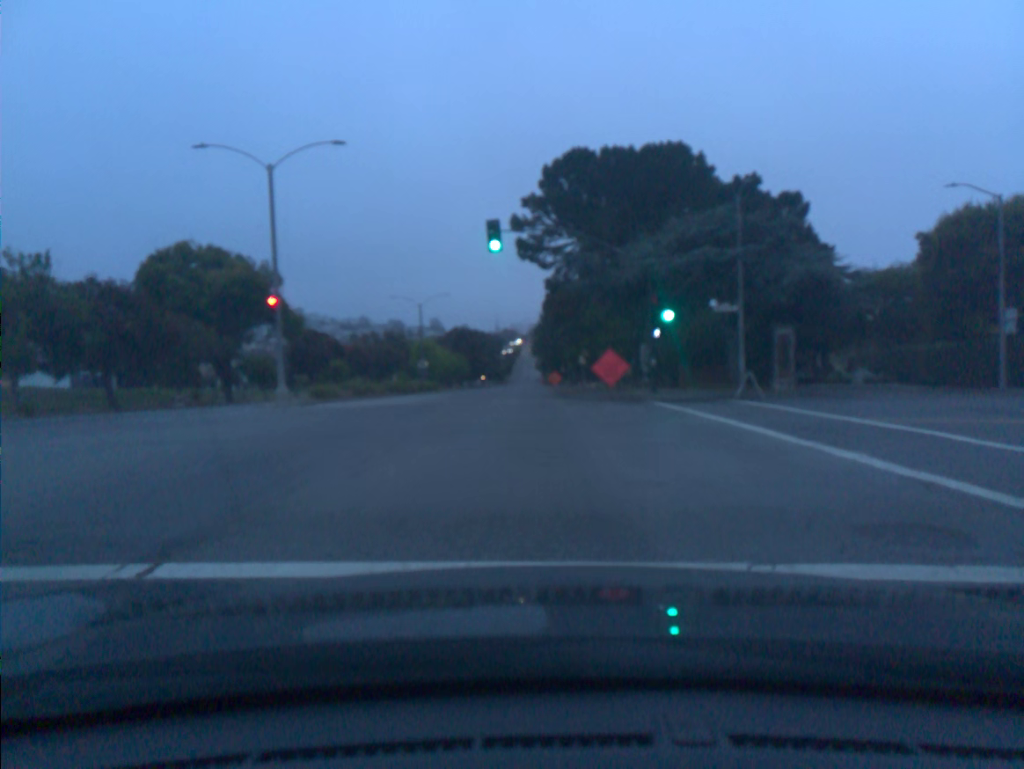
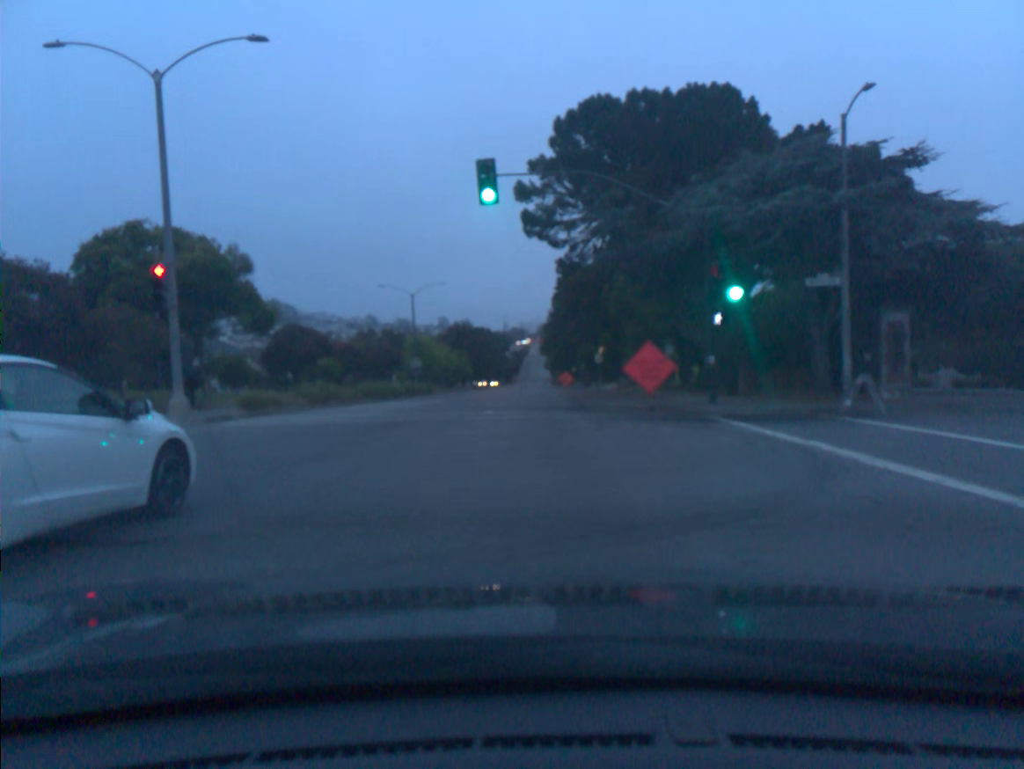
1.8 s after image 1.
(+0.2, +8.9) m; +2°
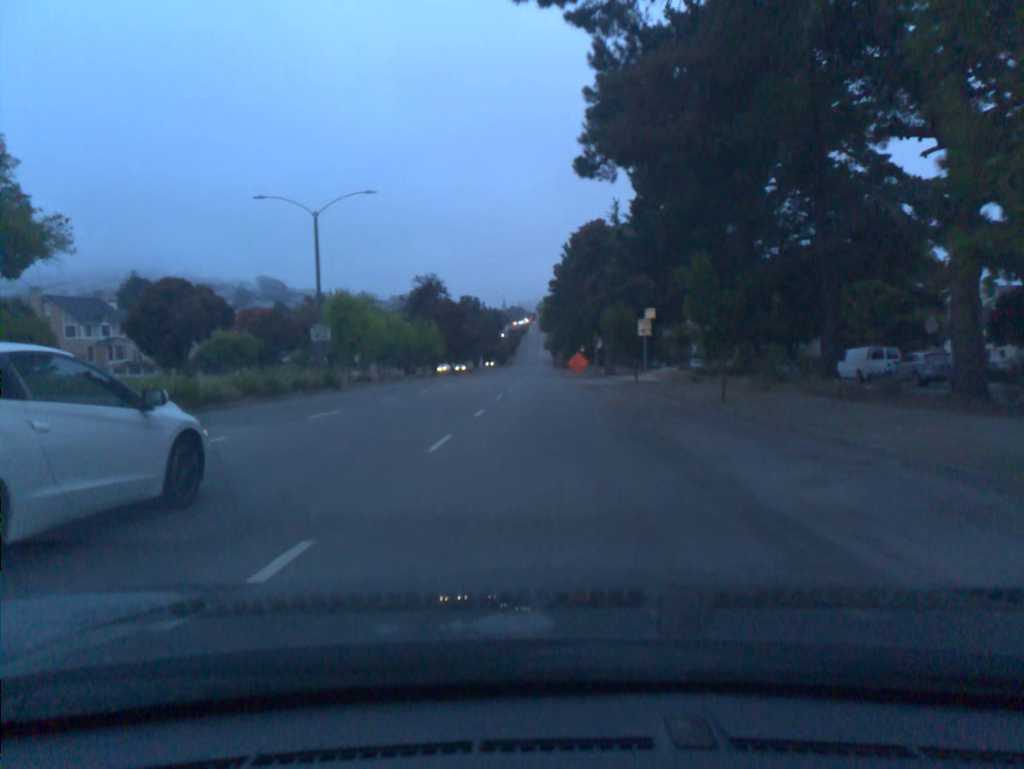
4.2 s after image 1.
(+0.2, +27.2) m; +1°
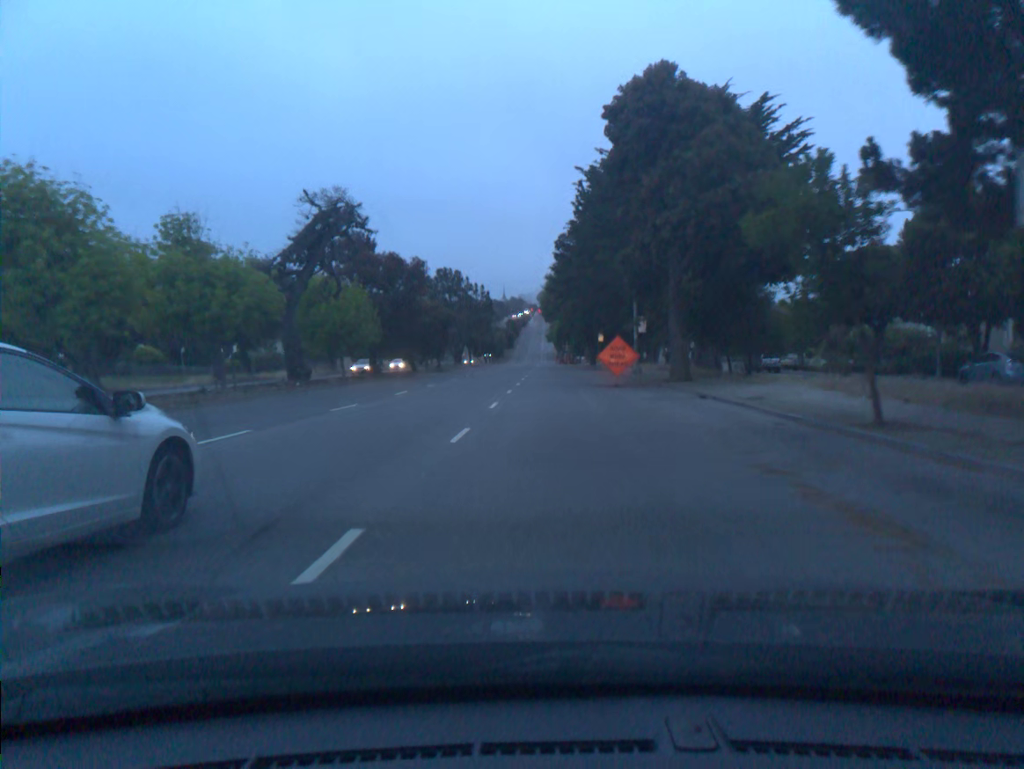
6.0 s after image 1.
(0.0, +28.7) m; 0°
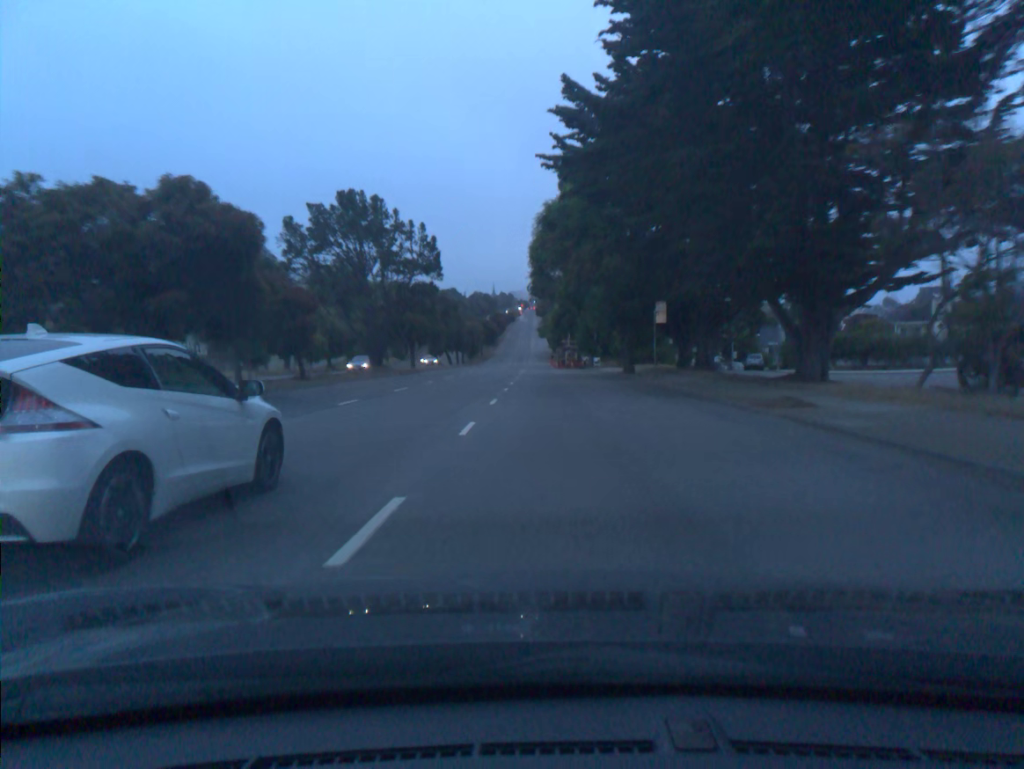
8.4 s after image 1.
(+0.3, +42.8) m; +1°
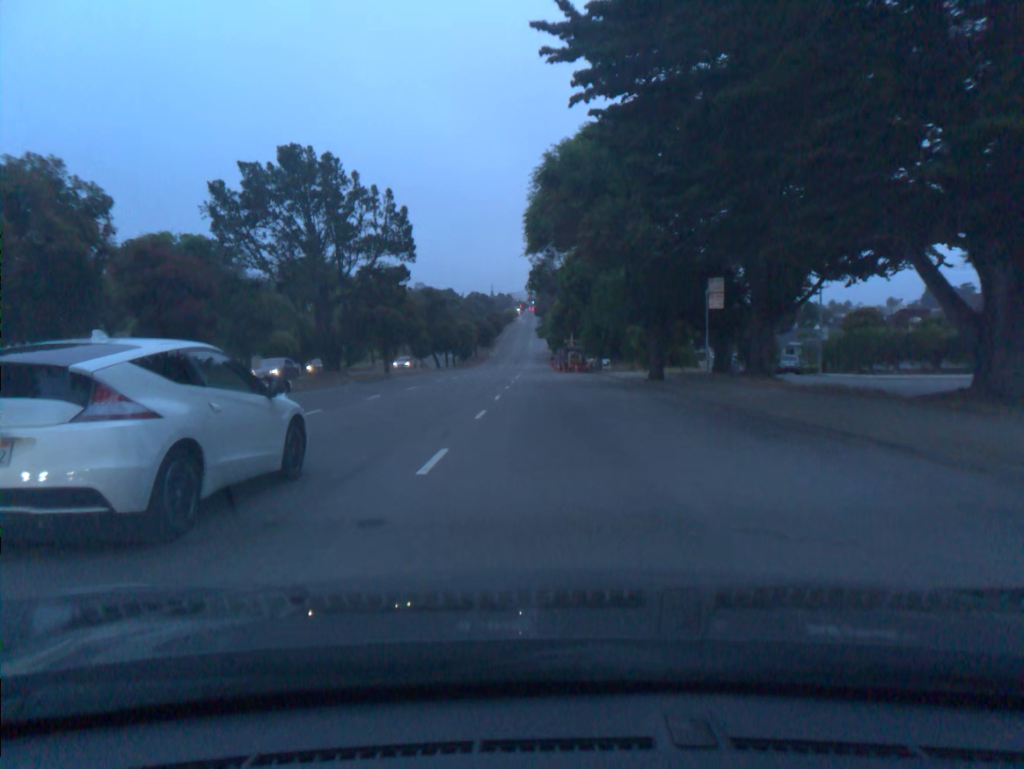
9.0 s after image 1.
(0.0, +11.2) m; 0°
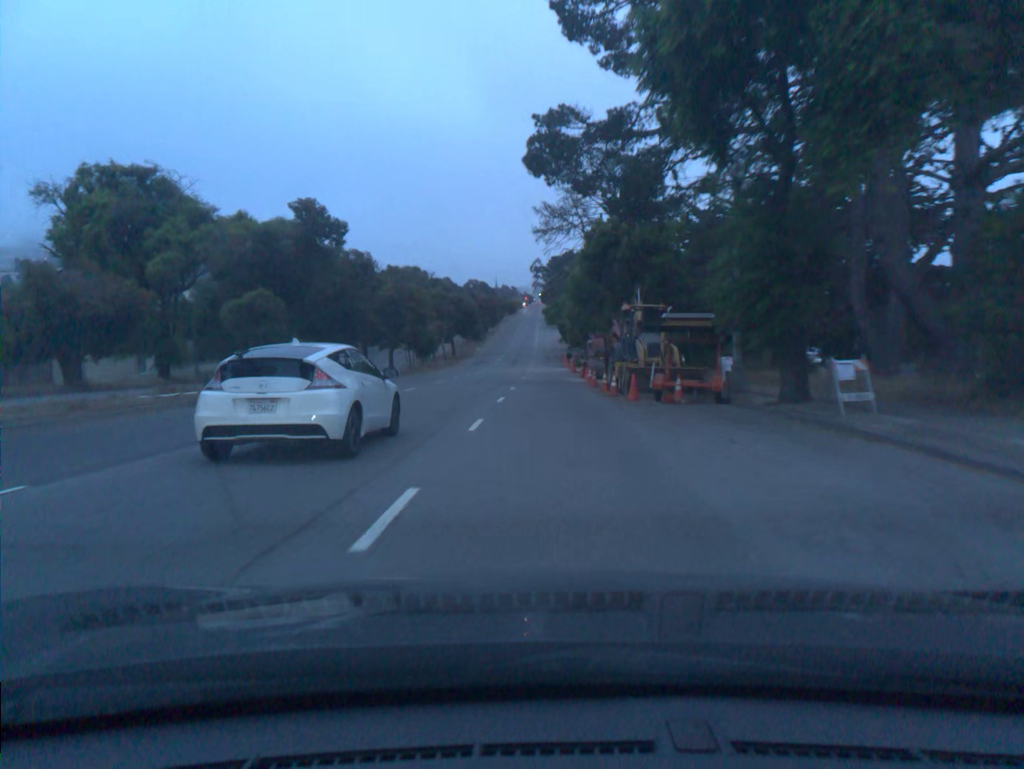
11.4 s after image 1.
(-0.3, +46.3) m; -1°
